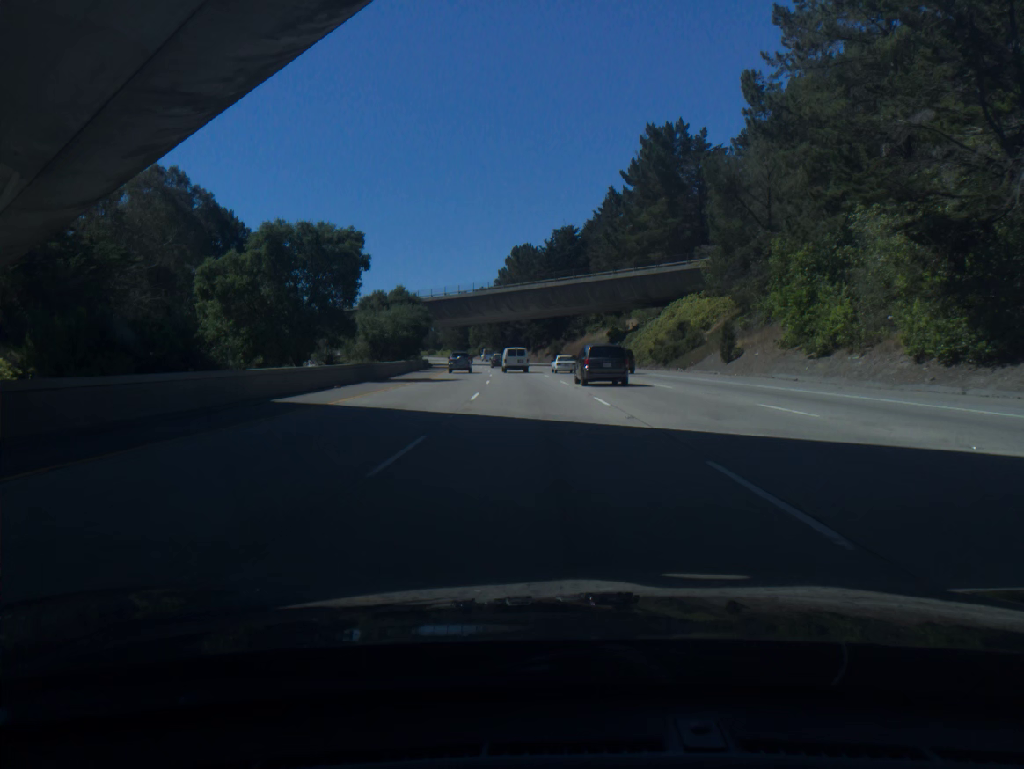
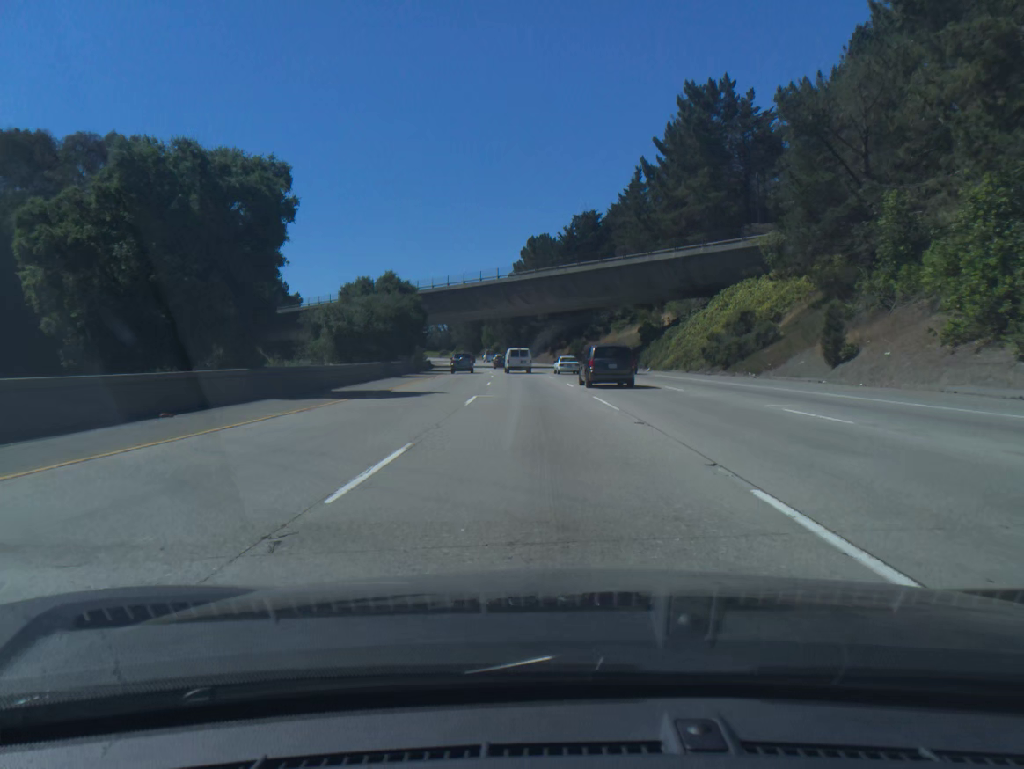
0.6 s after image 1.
(-0.2, +16.4) m; -1°
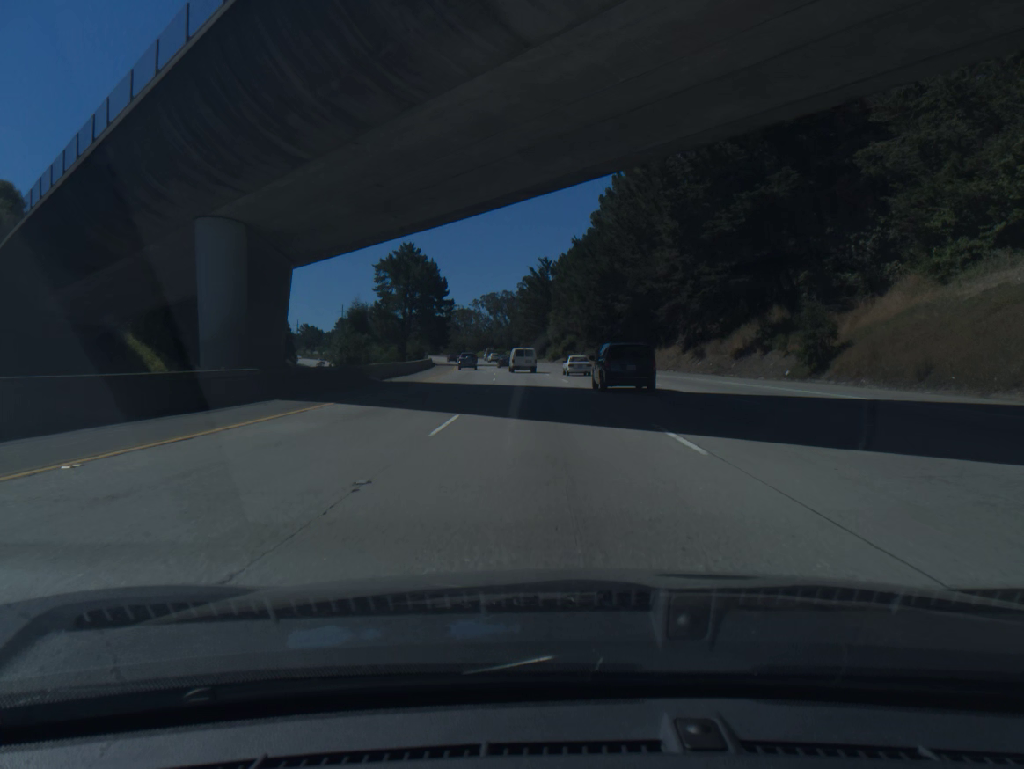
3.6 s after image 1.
(-4.2, +81.5) m; -6°
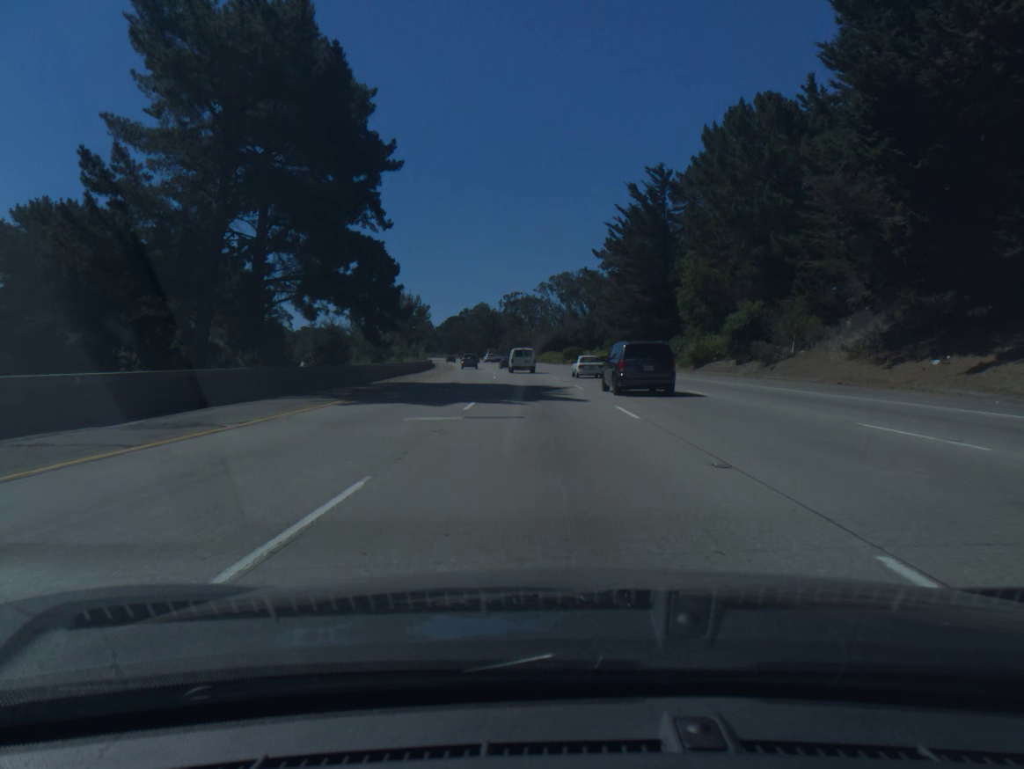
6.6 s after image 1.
(-3.8, +81.7) m; -6°
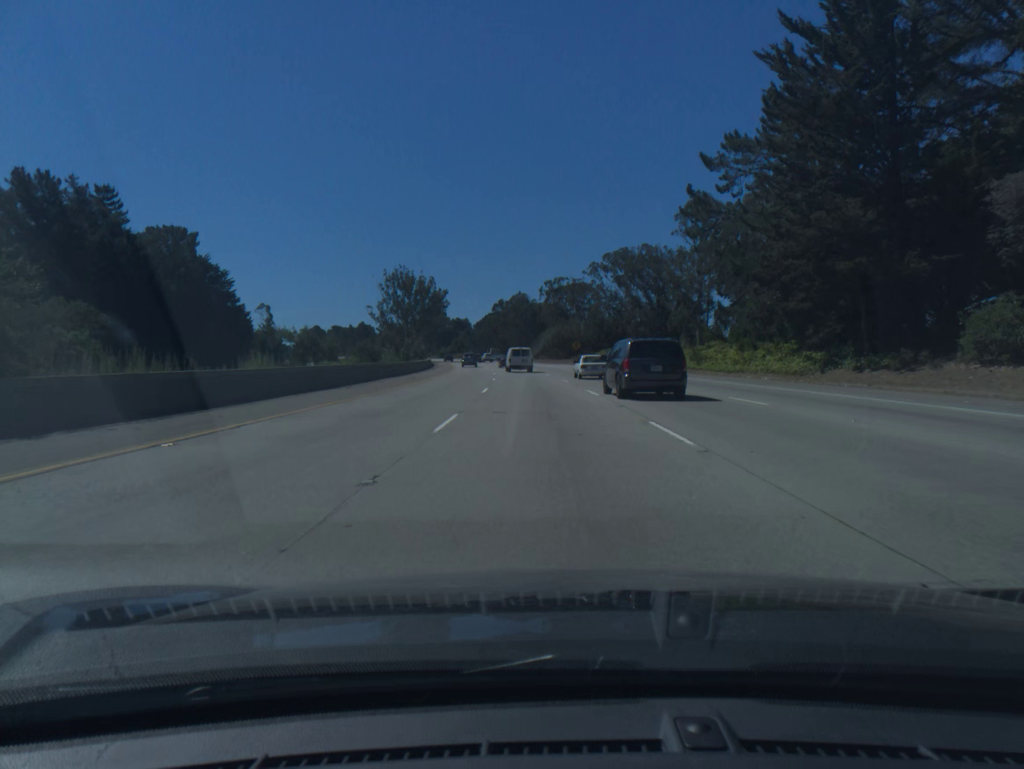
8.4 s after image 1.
(-1.5, +49.3) m; -3°
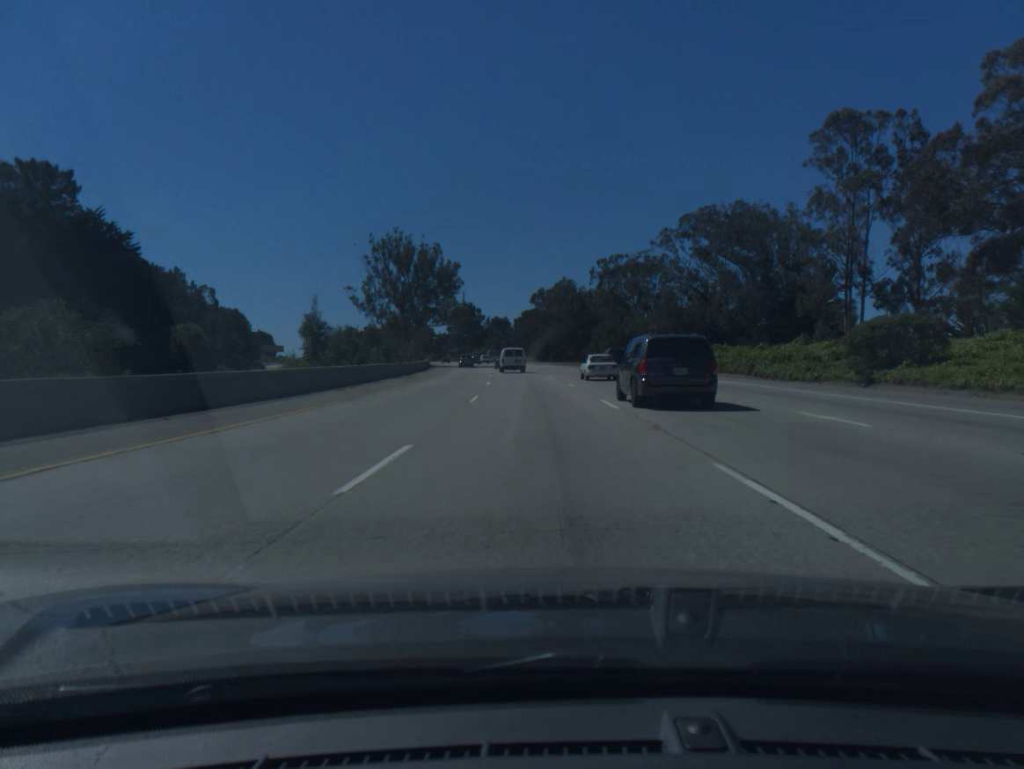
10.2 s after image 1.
(-1.4, +49.5) m; -3°
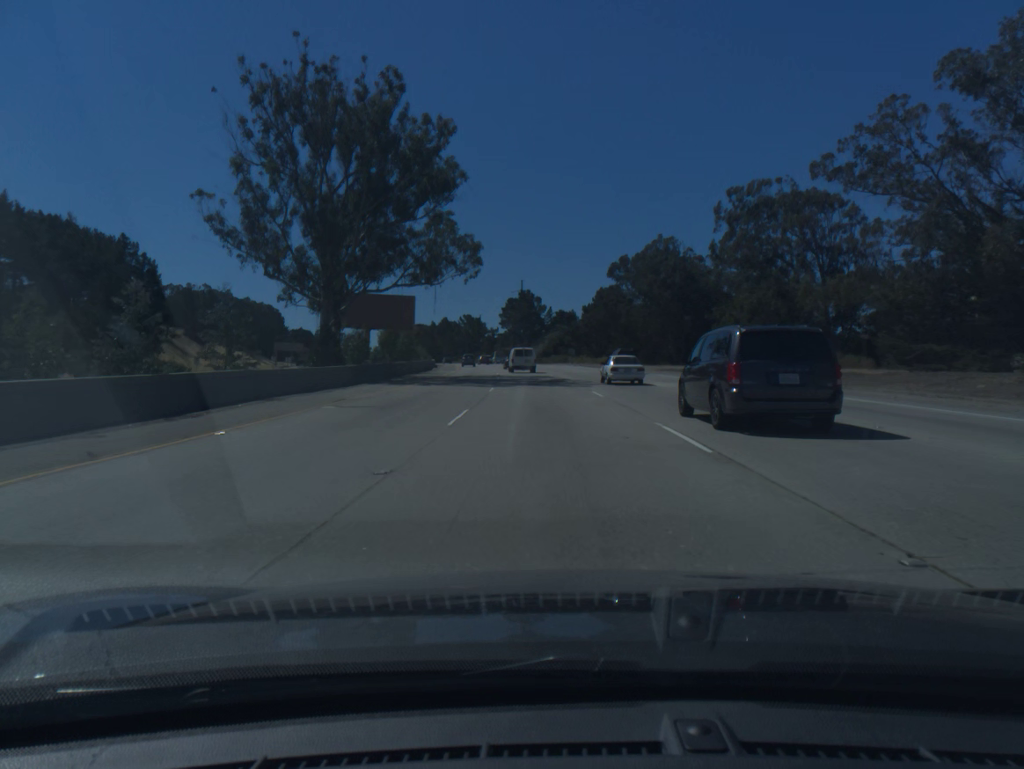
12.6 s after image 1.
(-2.8, +66.3) m; -5°
